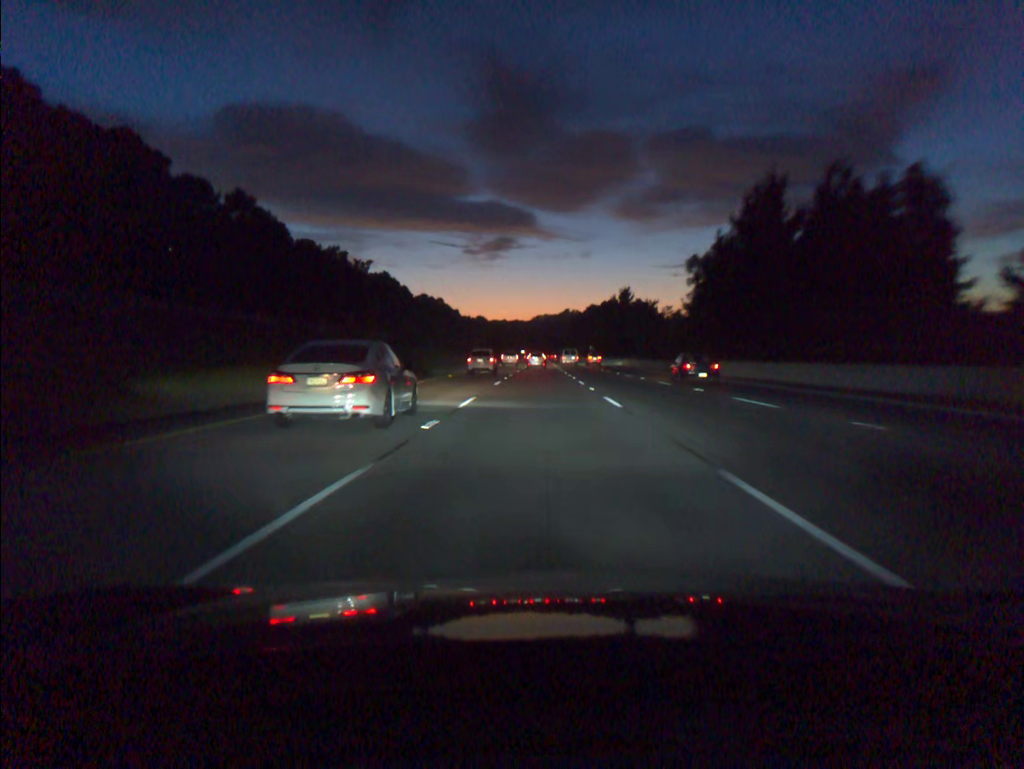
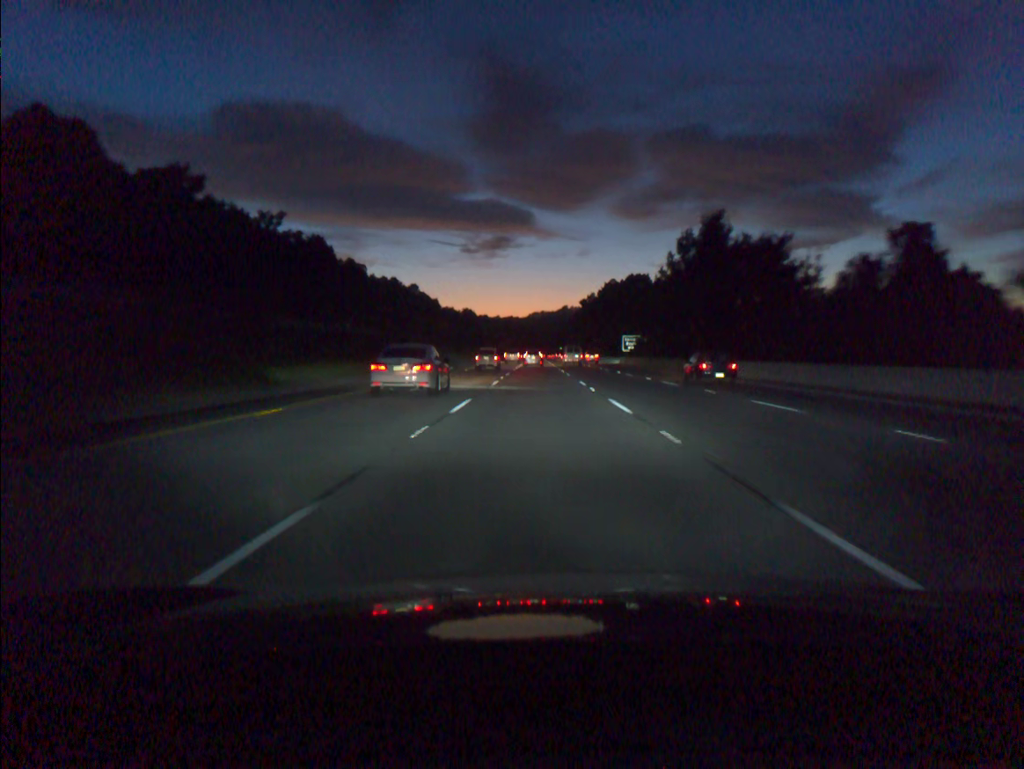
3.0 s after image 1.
(-0.1, +89.6) m; 0°
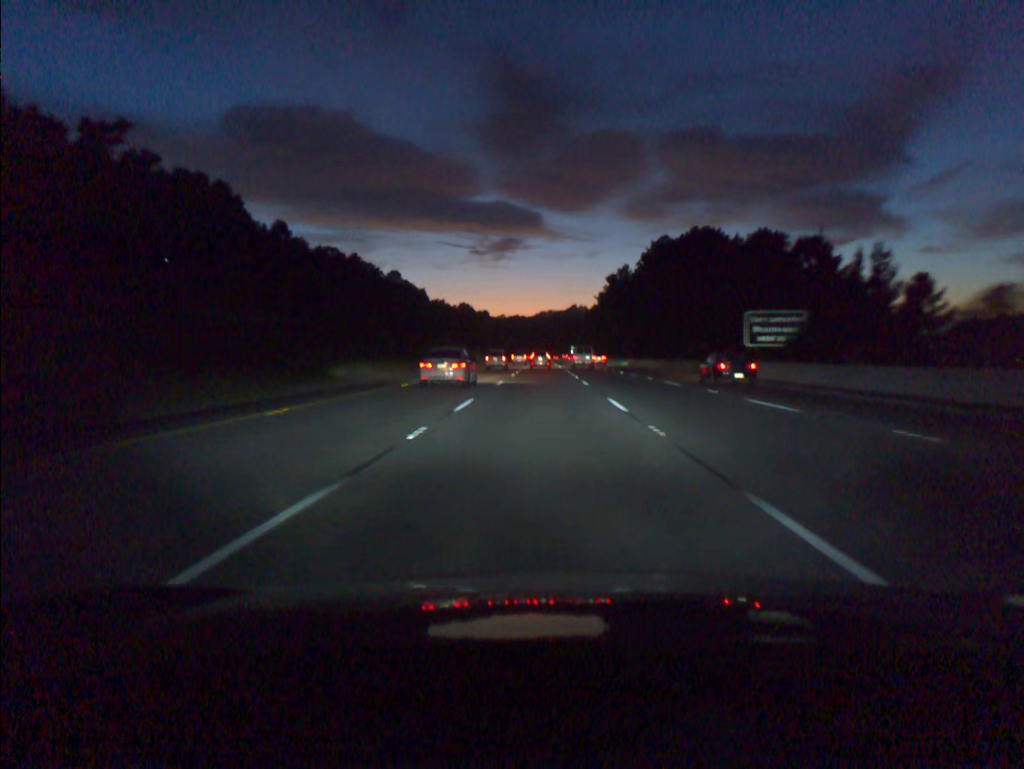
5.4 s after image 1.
(-0.3, +72.3) m; -1°
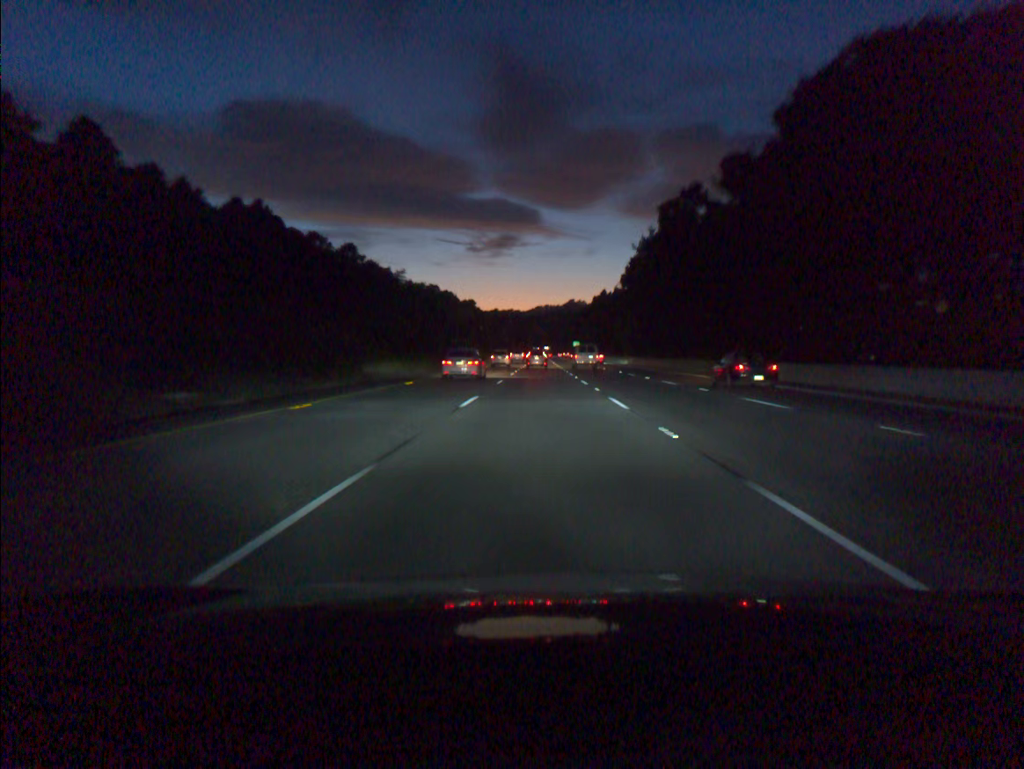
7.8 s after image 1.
(+0.1, +72.0) m; 0°
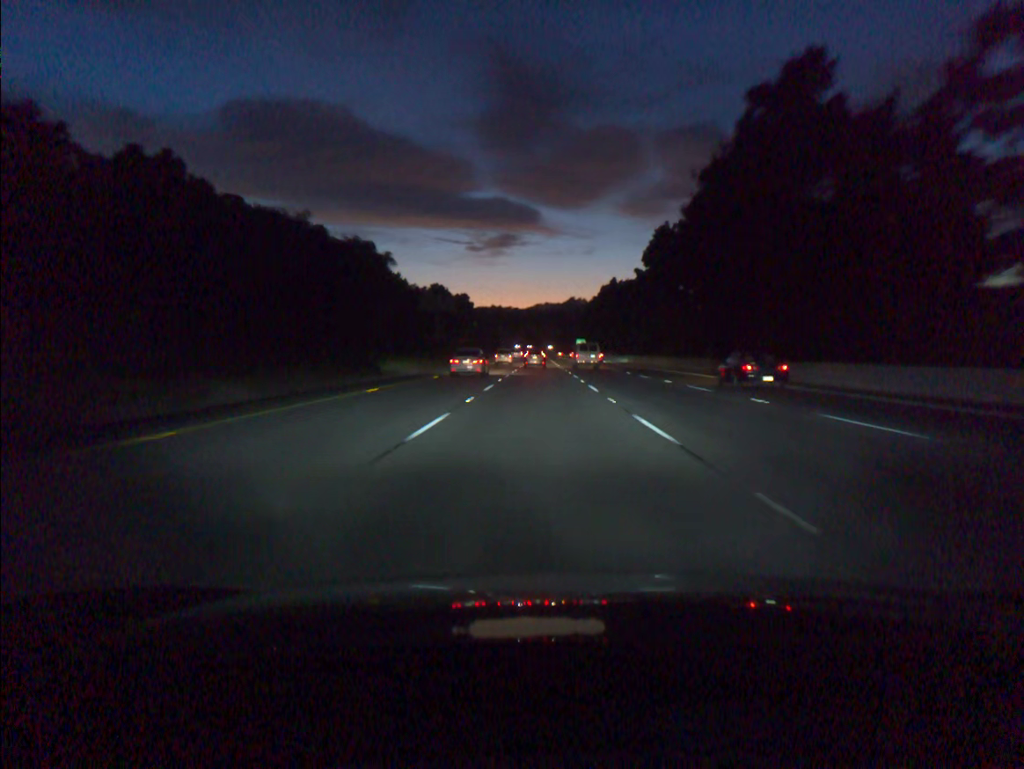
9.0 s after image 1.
(0.0, +35.8) m; 0°
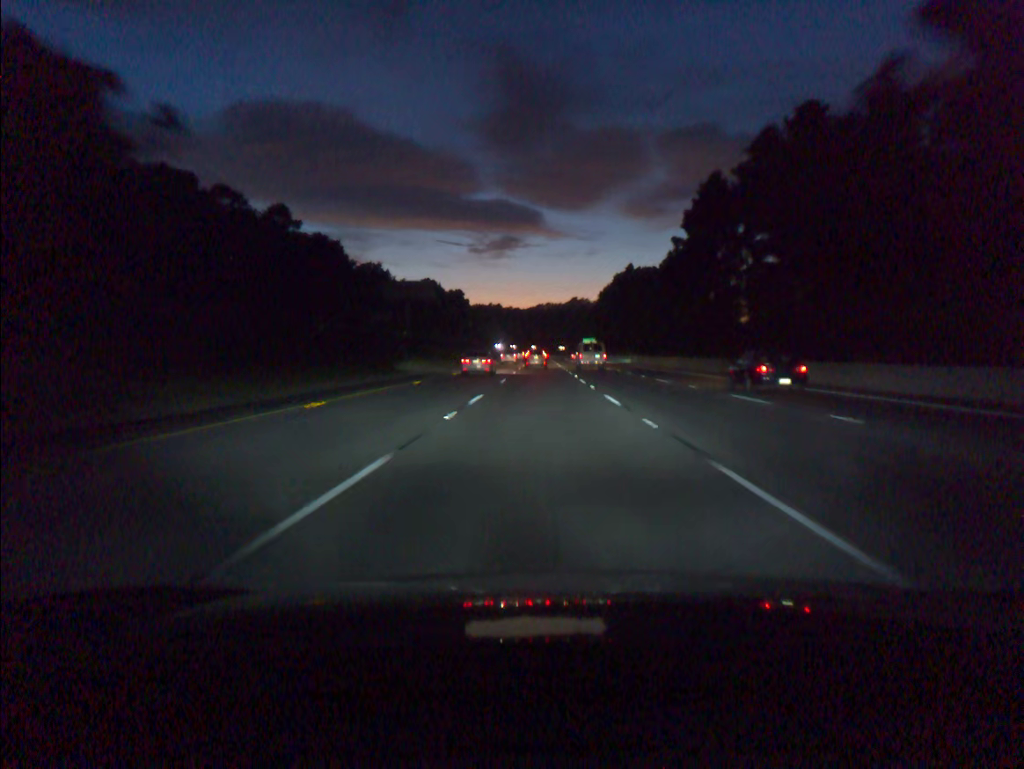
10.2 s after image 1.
(-0.1, +35.7) m; 0°
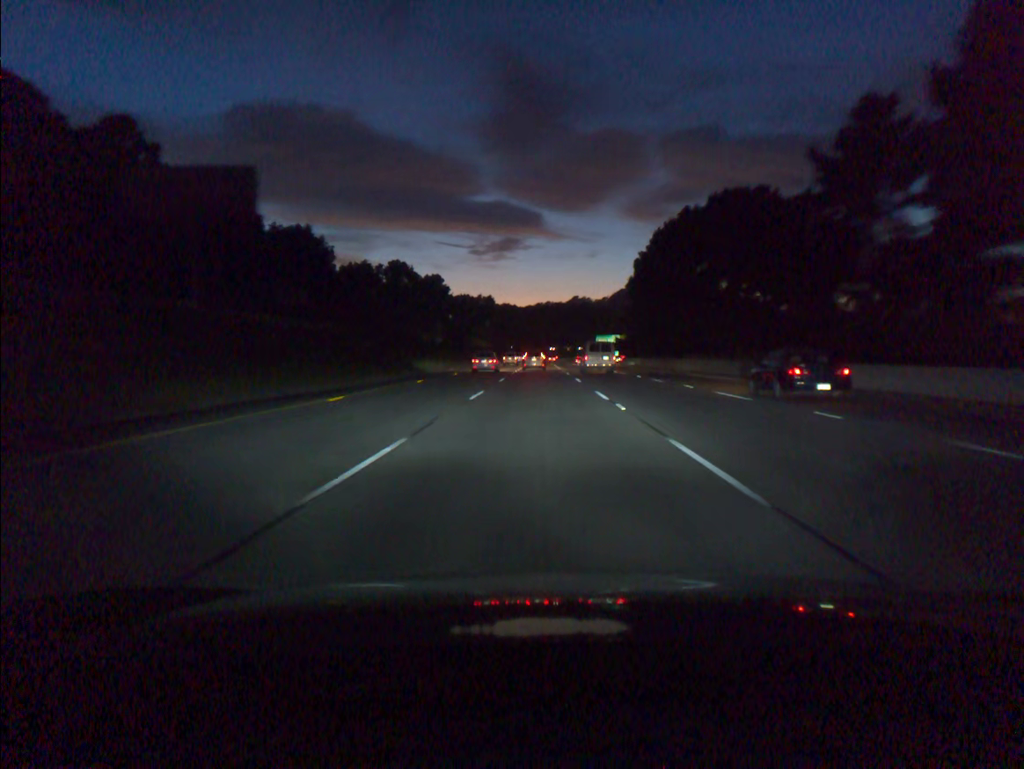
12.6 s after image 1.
(+0.1, +71.1) m; 0°
